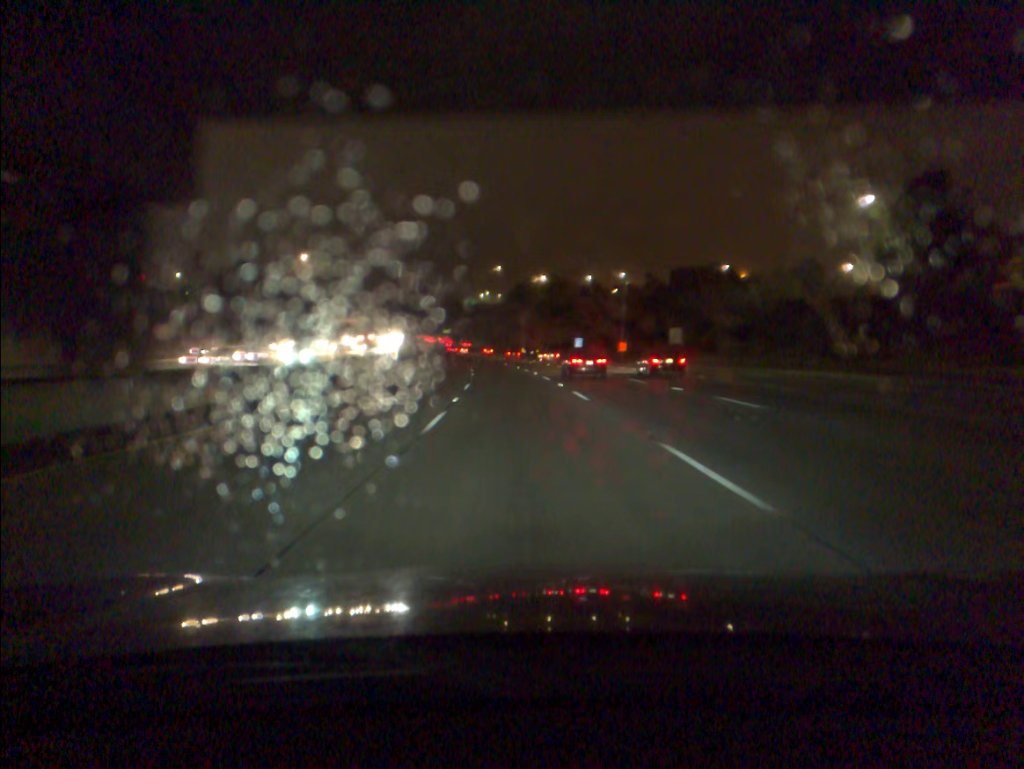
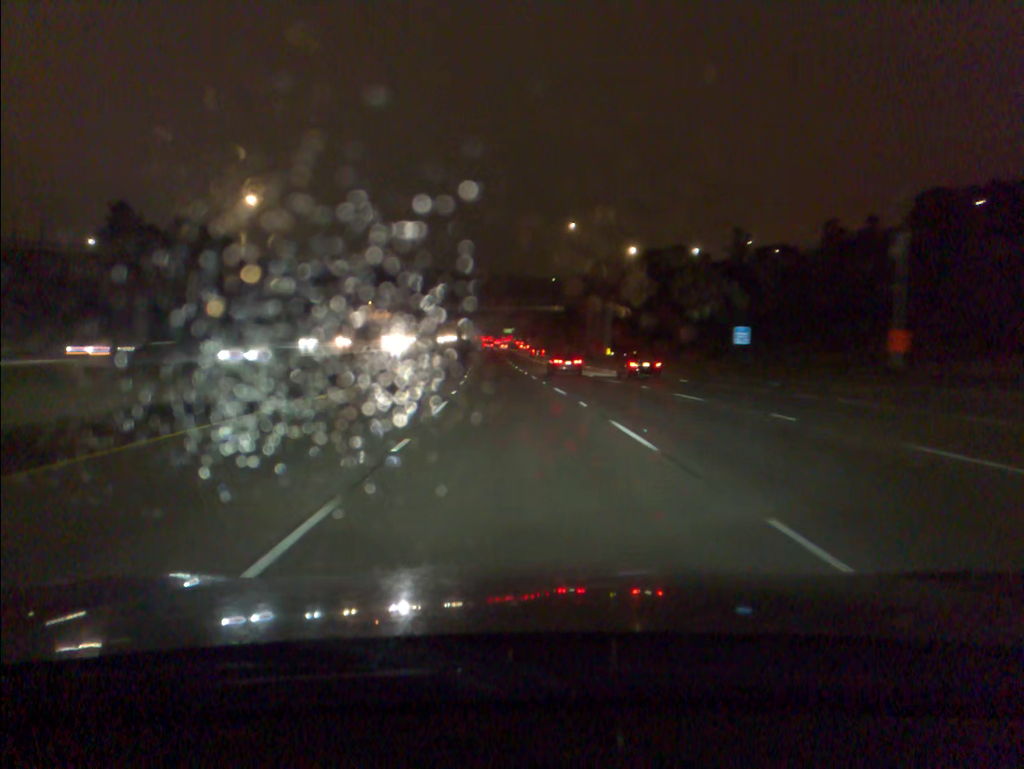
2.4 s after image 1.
(-3.0, +68.5) m; -5°
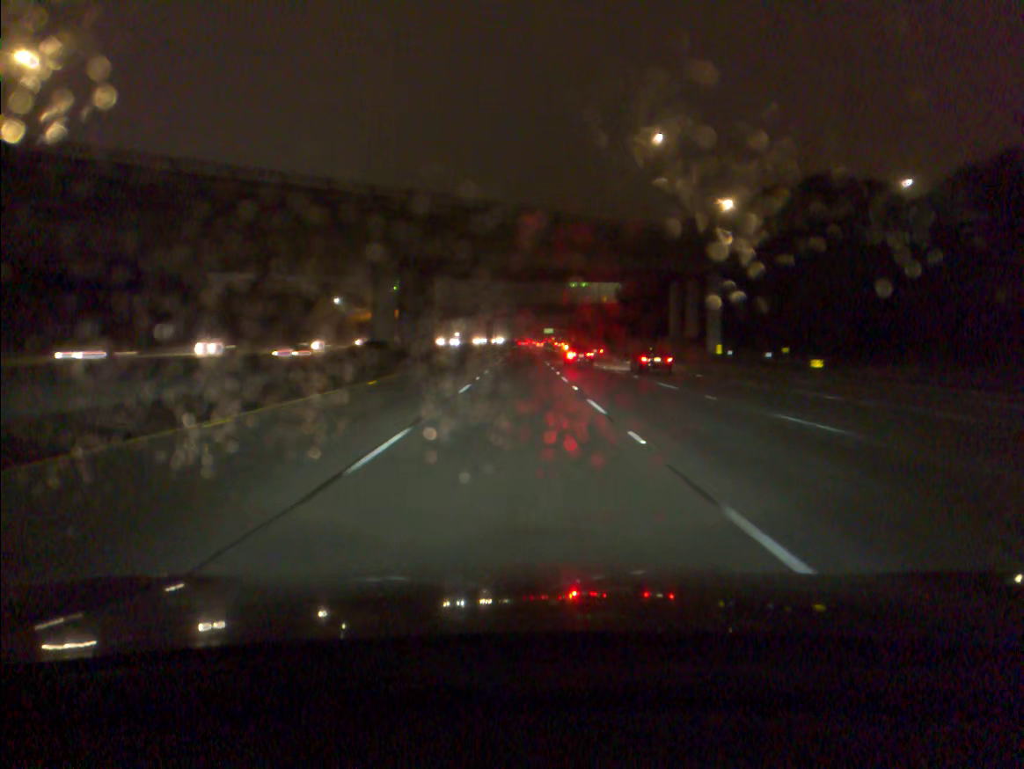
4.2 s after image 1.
(-1.6, +52.3) m; -3°
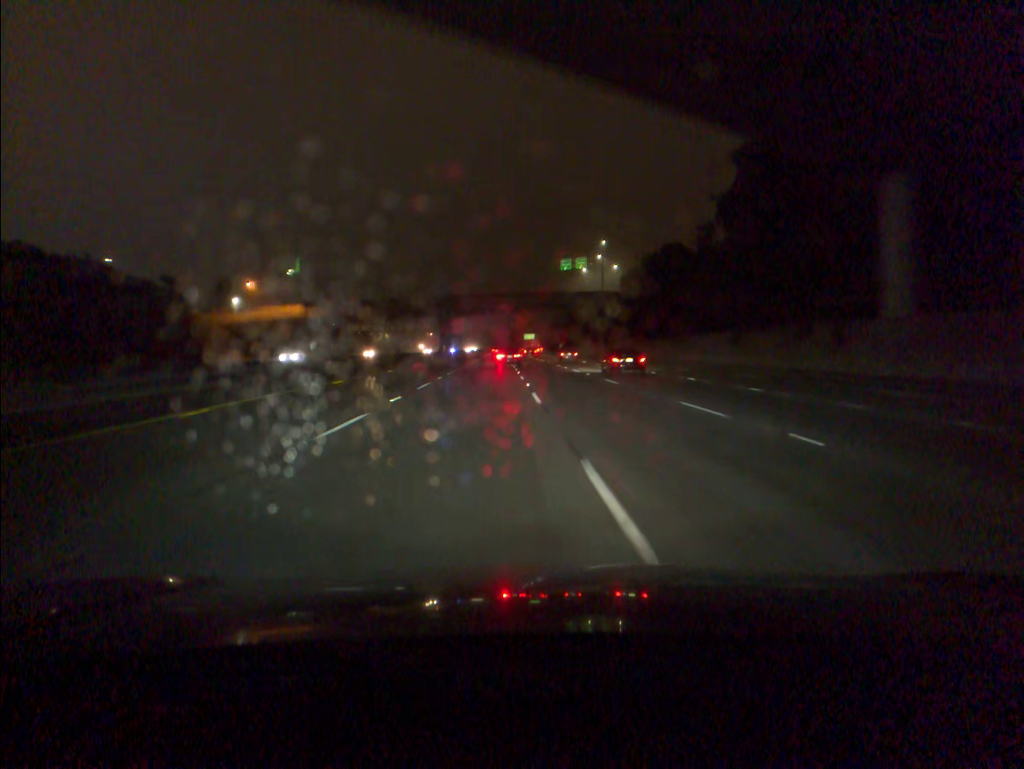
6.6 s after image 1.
(+1.1, +70.3) m; +2°
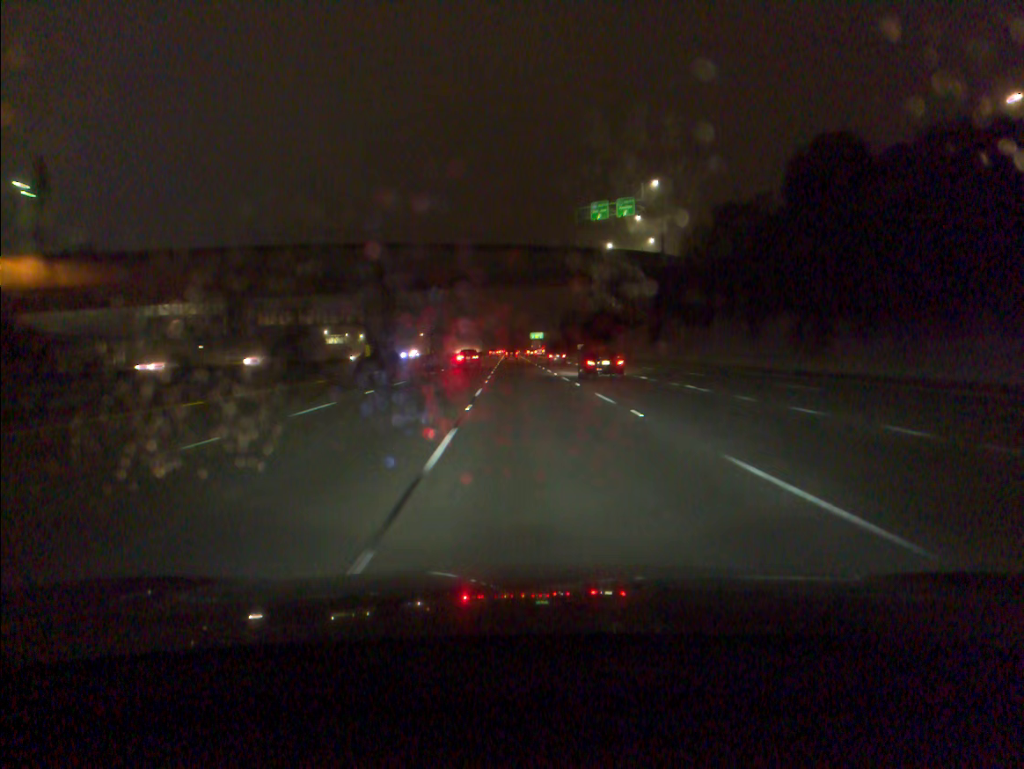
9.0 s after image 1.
(-0.3, +68.9) m; -1°
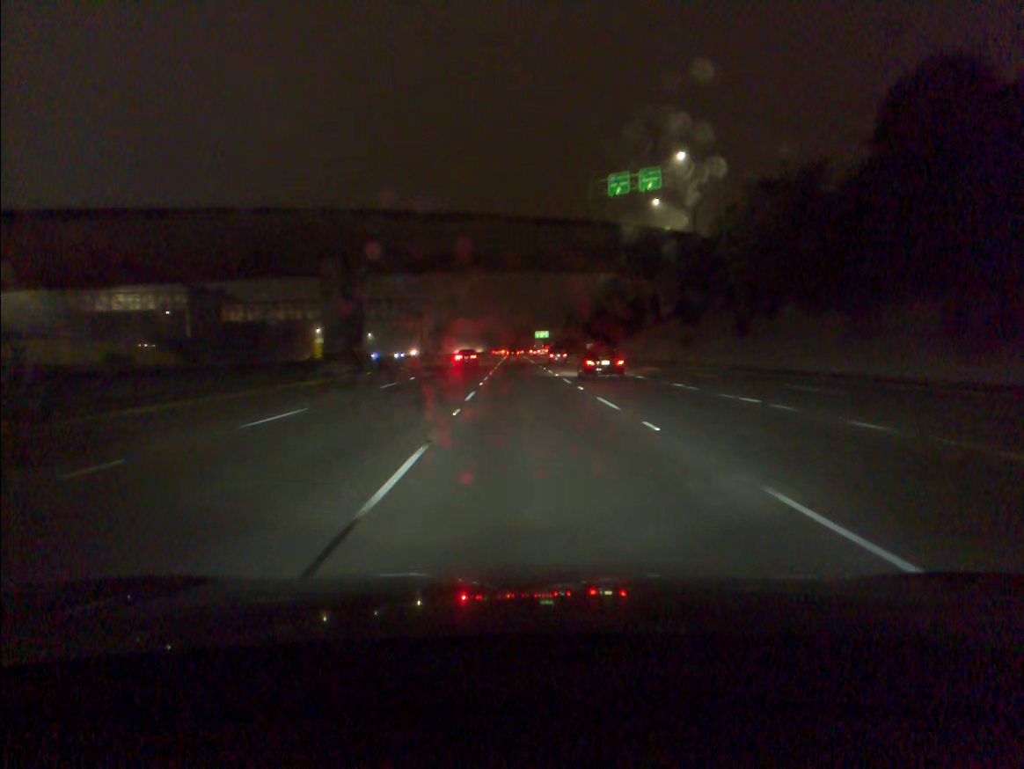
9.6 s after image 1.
(0.0, +17.0) m; 0°
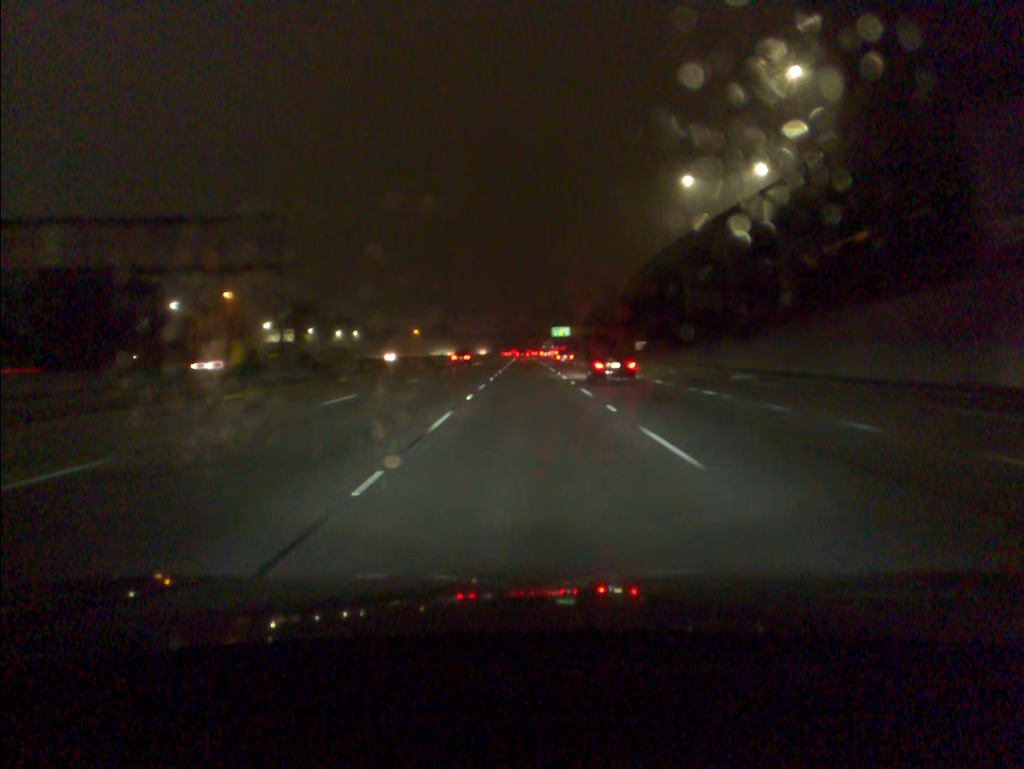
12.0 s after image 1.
(-0.6, +67.2) m; -1°
